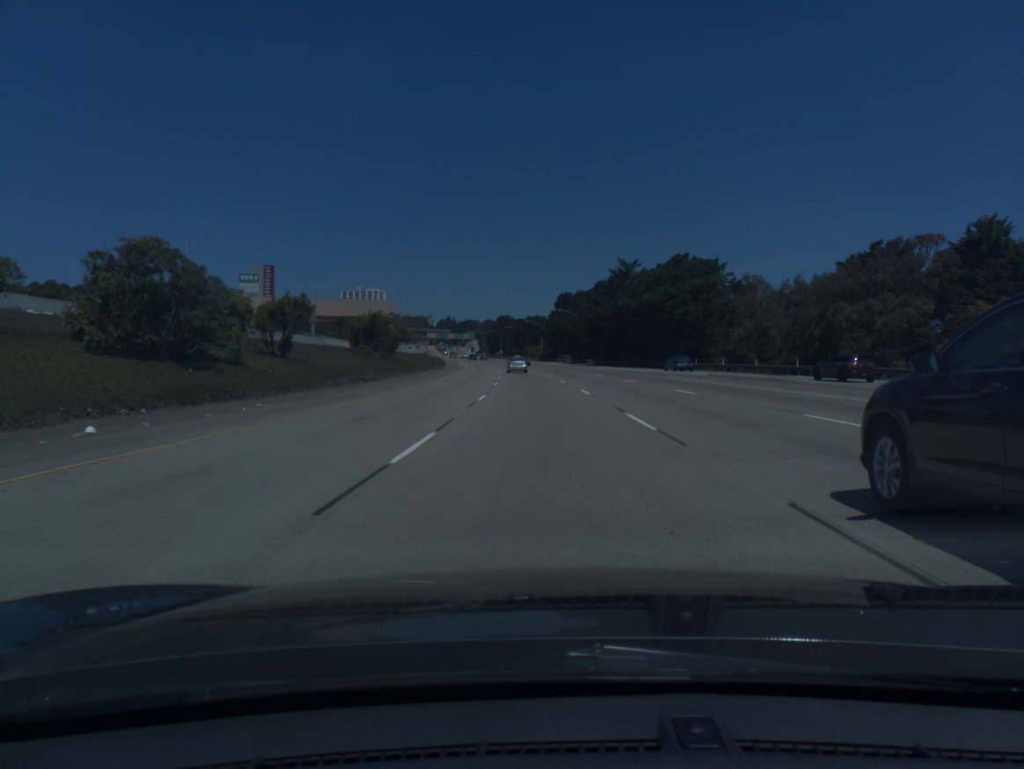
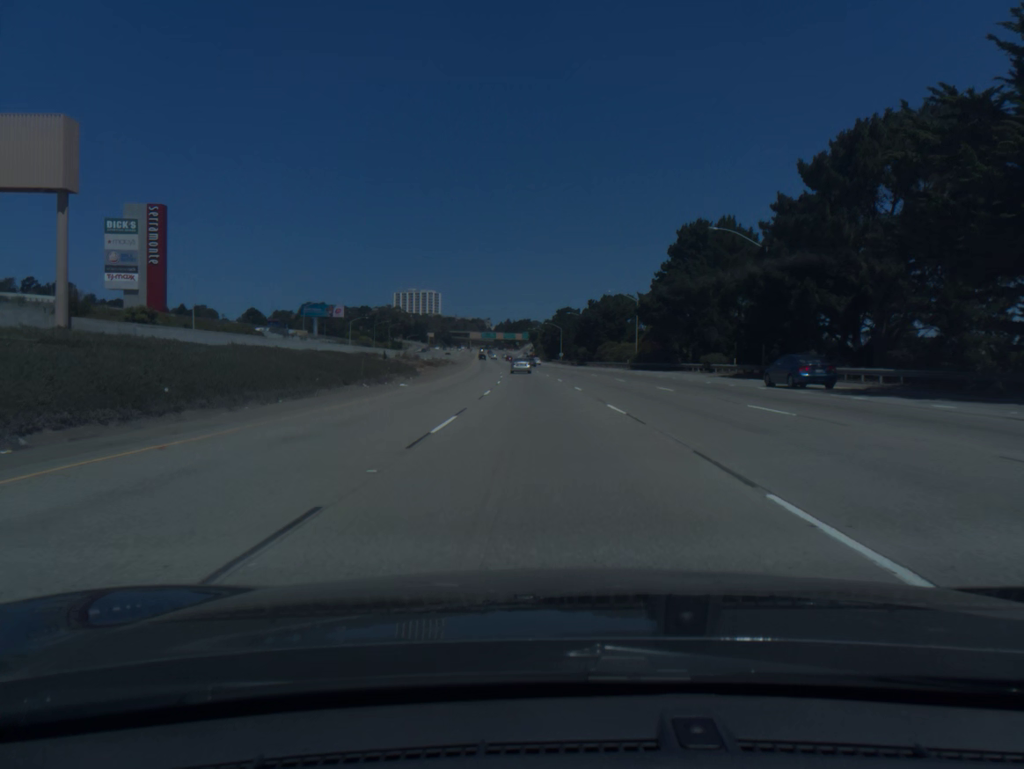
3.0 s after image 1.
(-3.9, +98.0) m; -5°
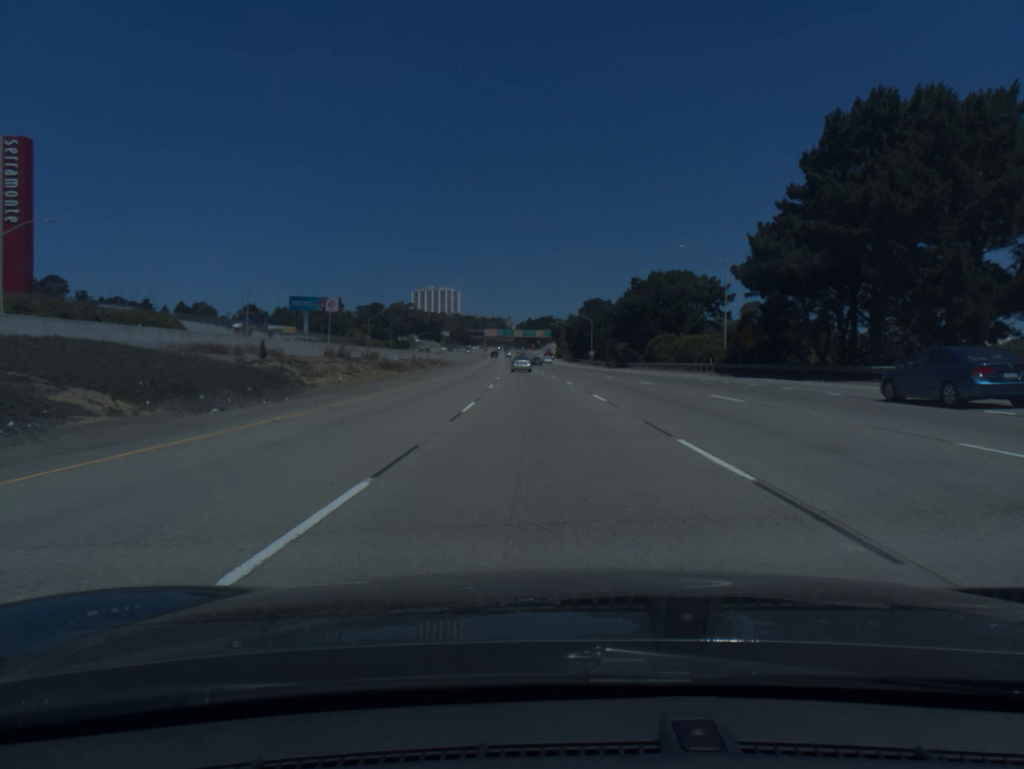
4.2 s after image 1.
(-0.6, +39.1) m; -2°
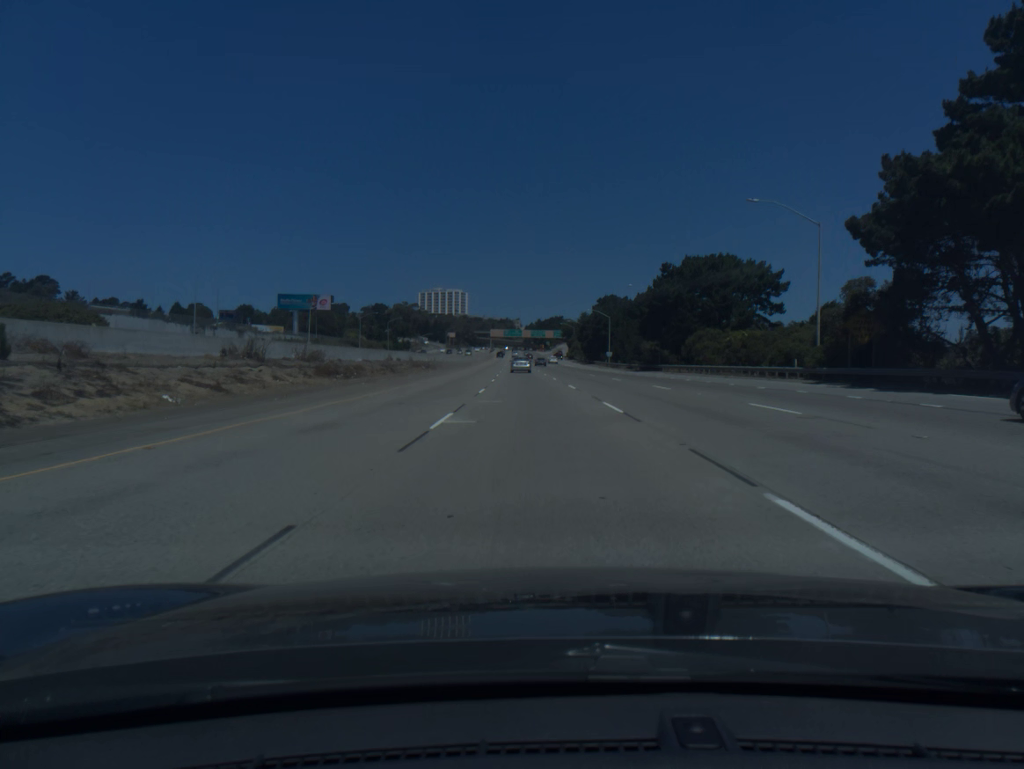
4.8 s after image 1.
(-0.1, +19.5) m; -1°
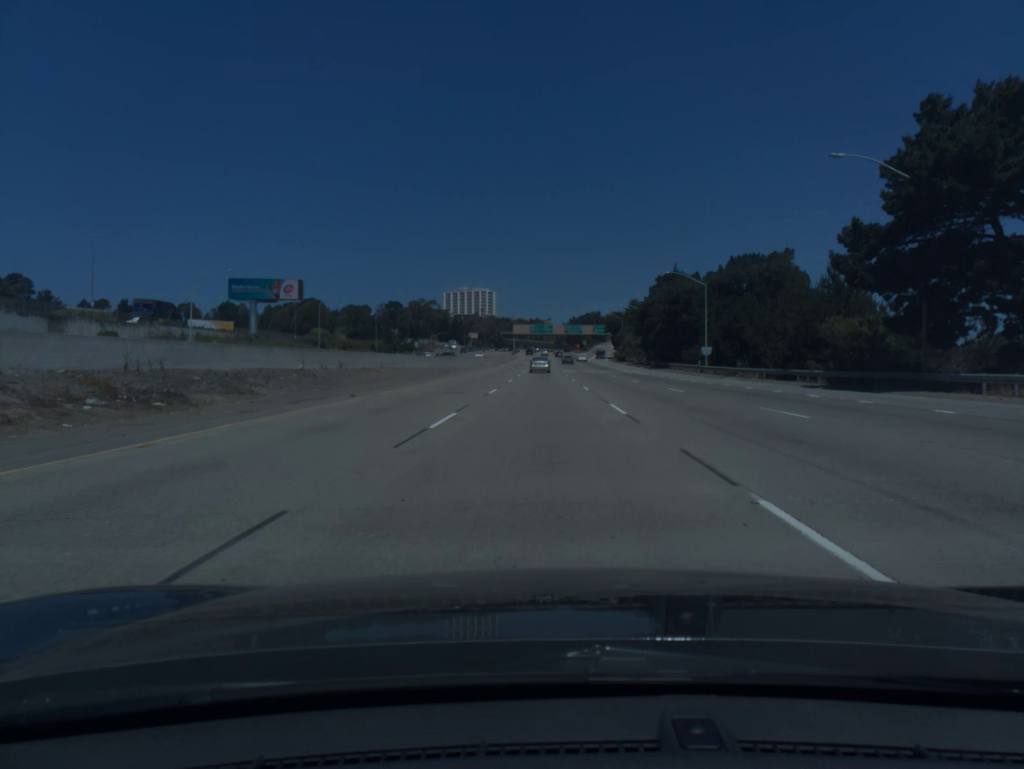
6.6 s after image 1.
(-1.2, +58.4) m; -2°
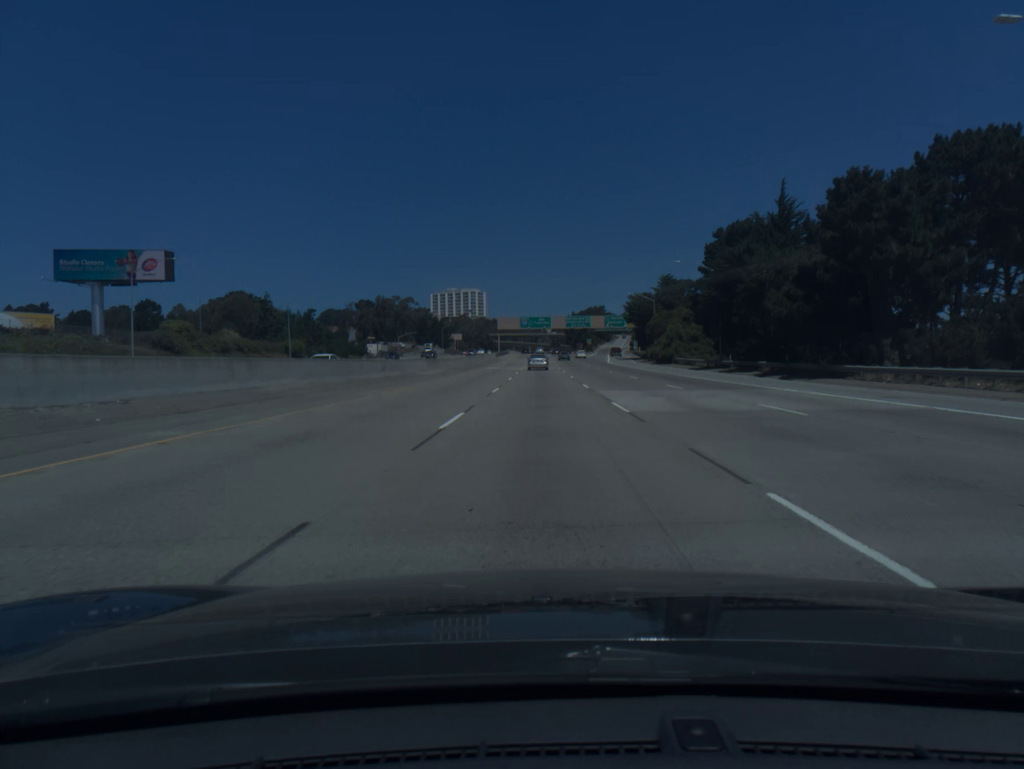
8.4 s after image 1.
(-0.1, +58.2) m; 0°
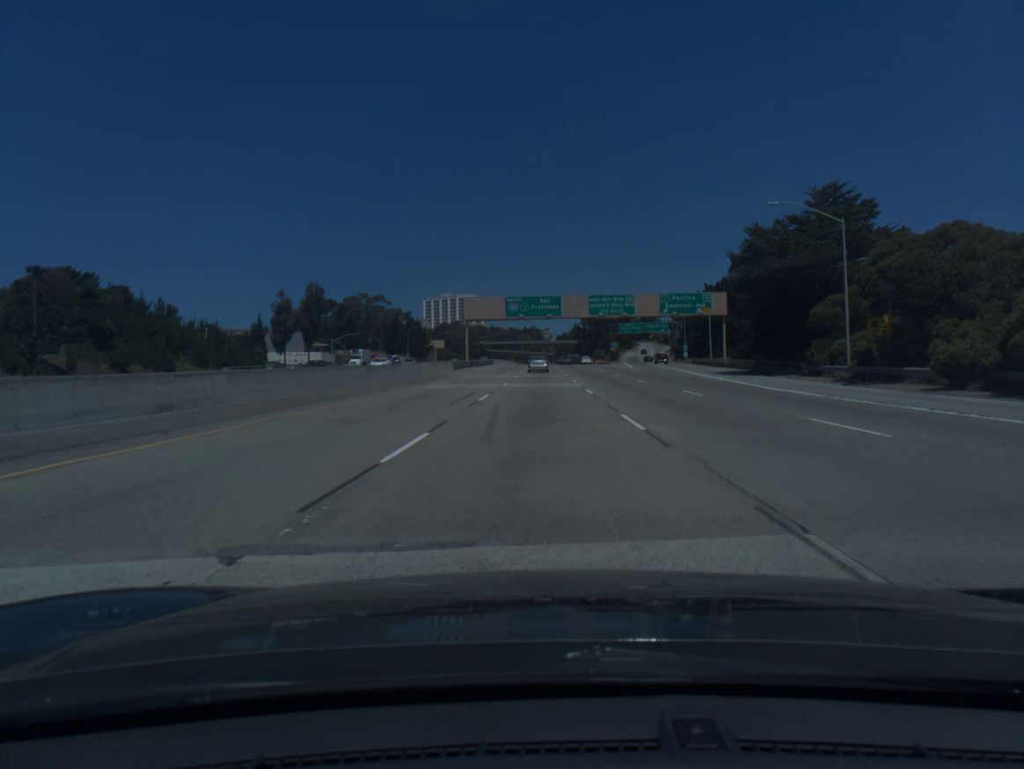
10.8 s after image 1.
(+0.1, +77.3) m; 0°
